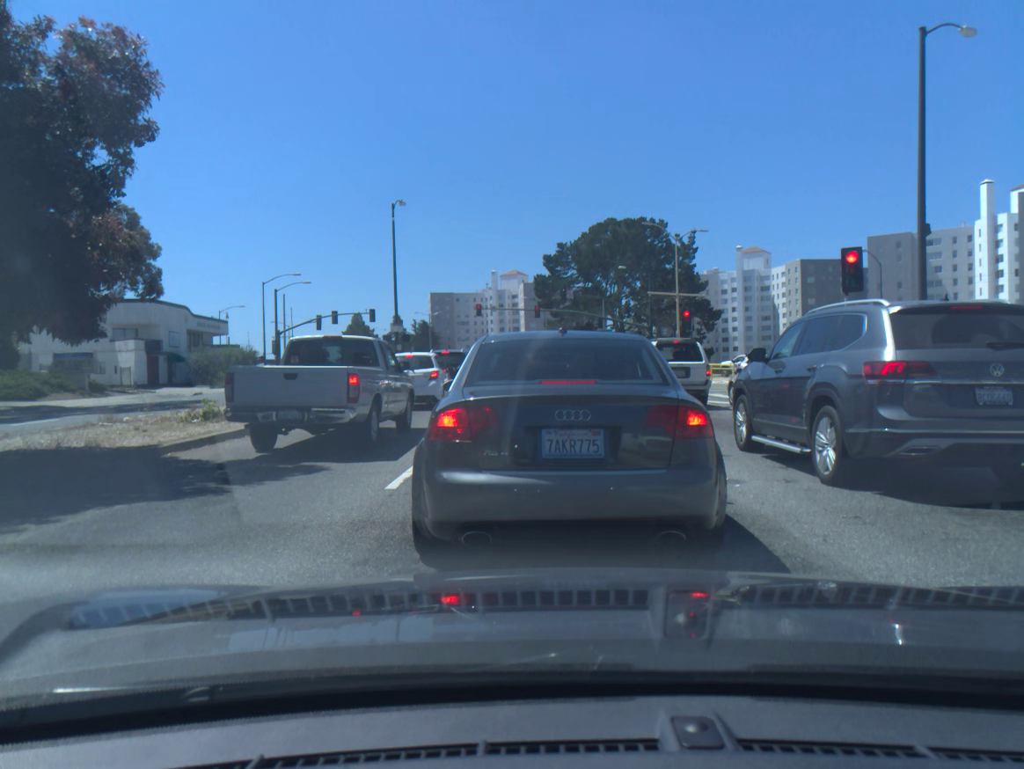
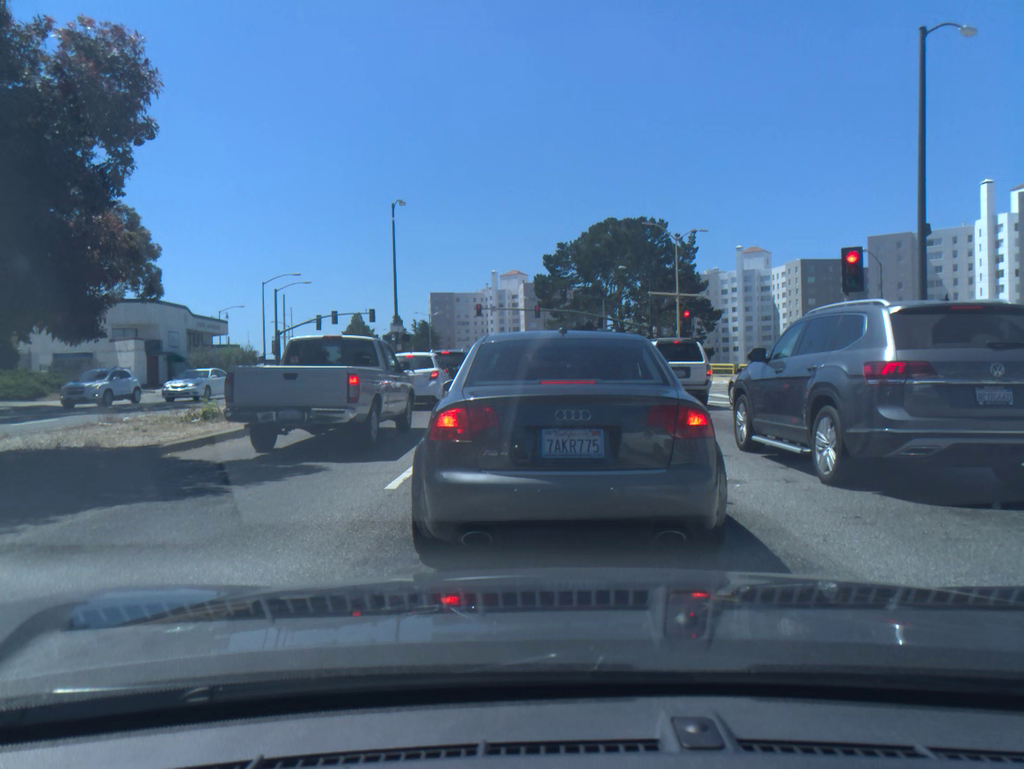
(0.0, 0.0) m; 0°
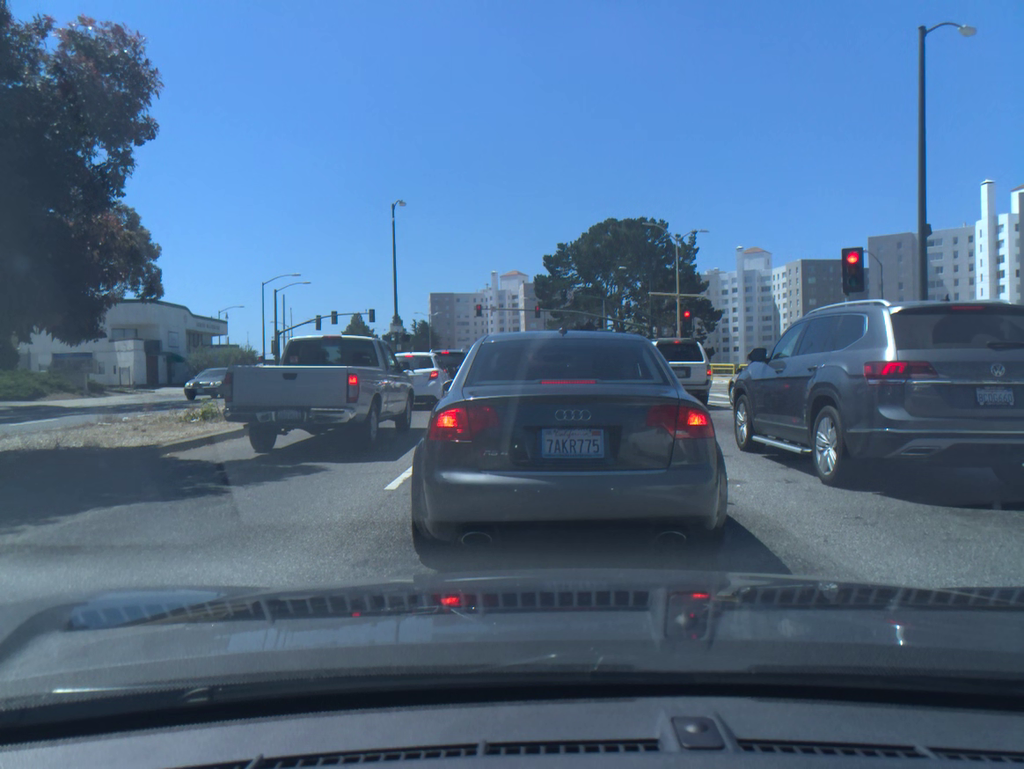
(0.0, 0.0) m; 0°
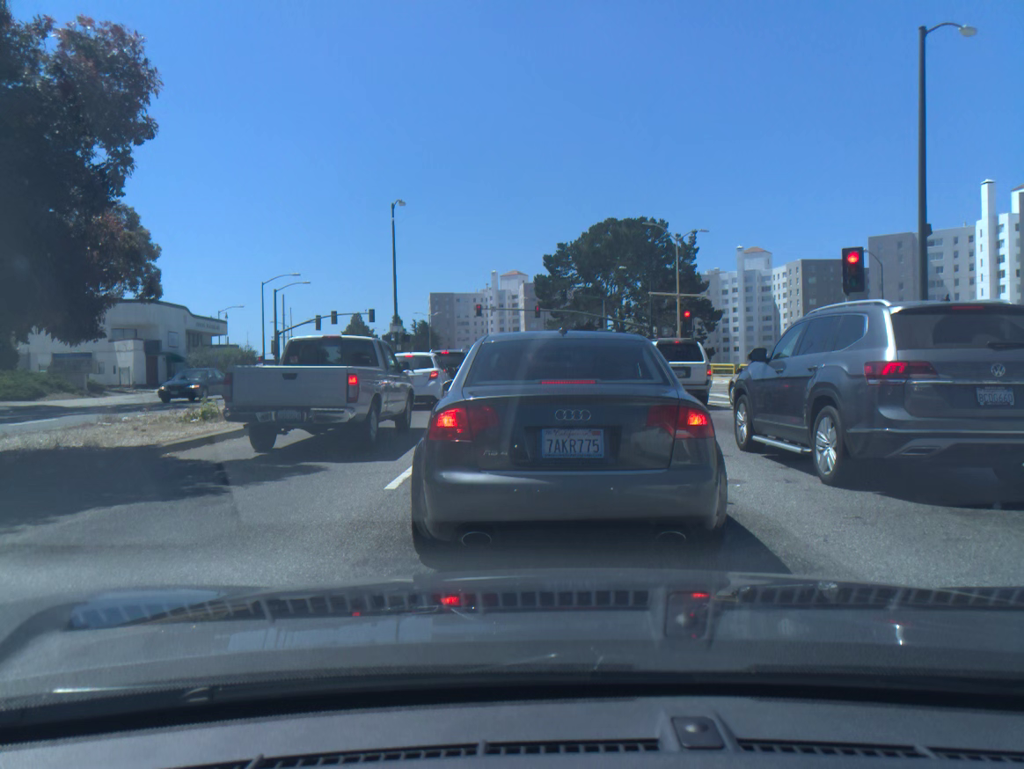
(0.0, 0.0) m; 0°
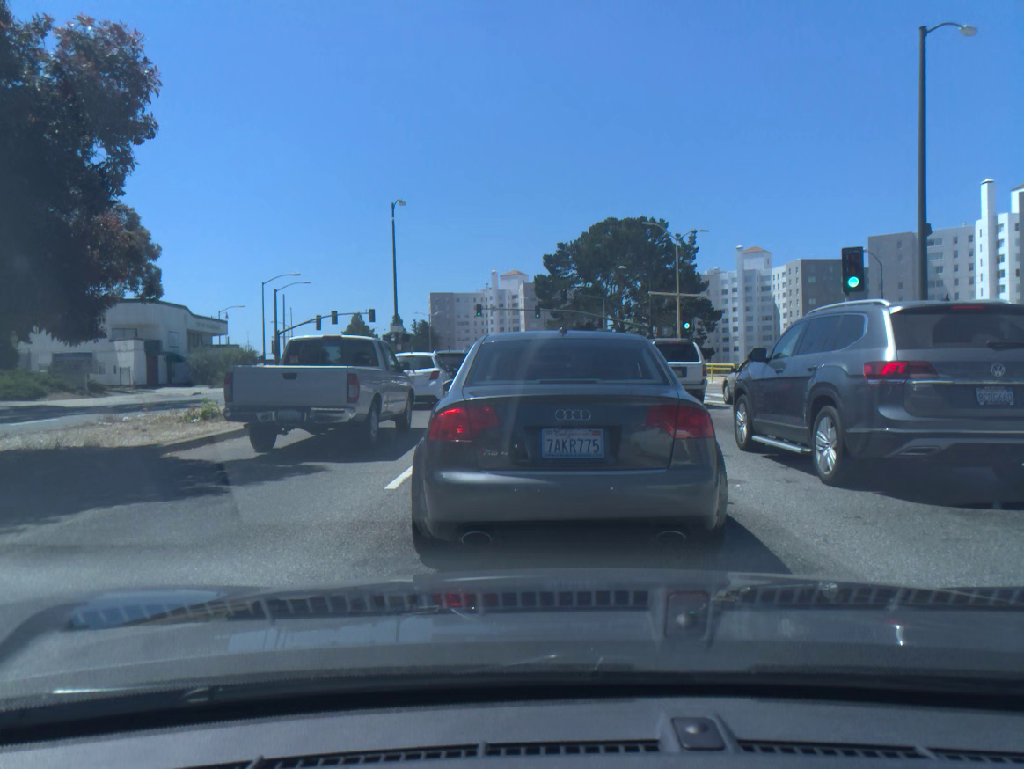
(0.0, 0.0) m; 0°
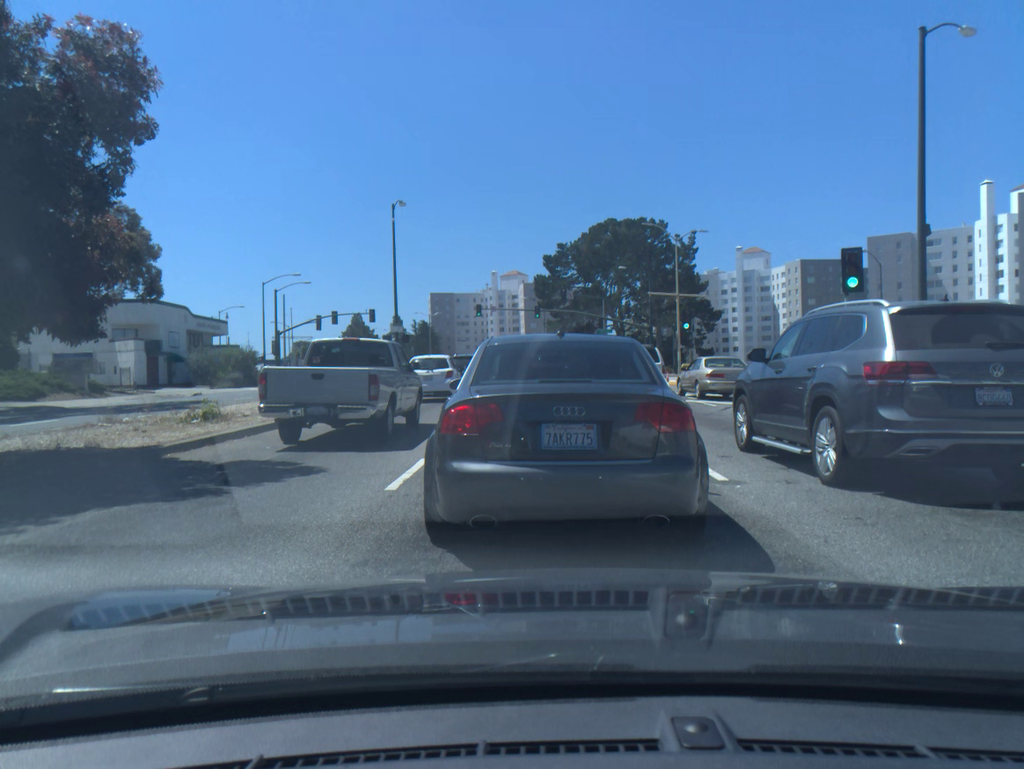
(0.0, 0.0) m; 0°
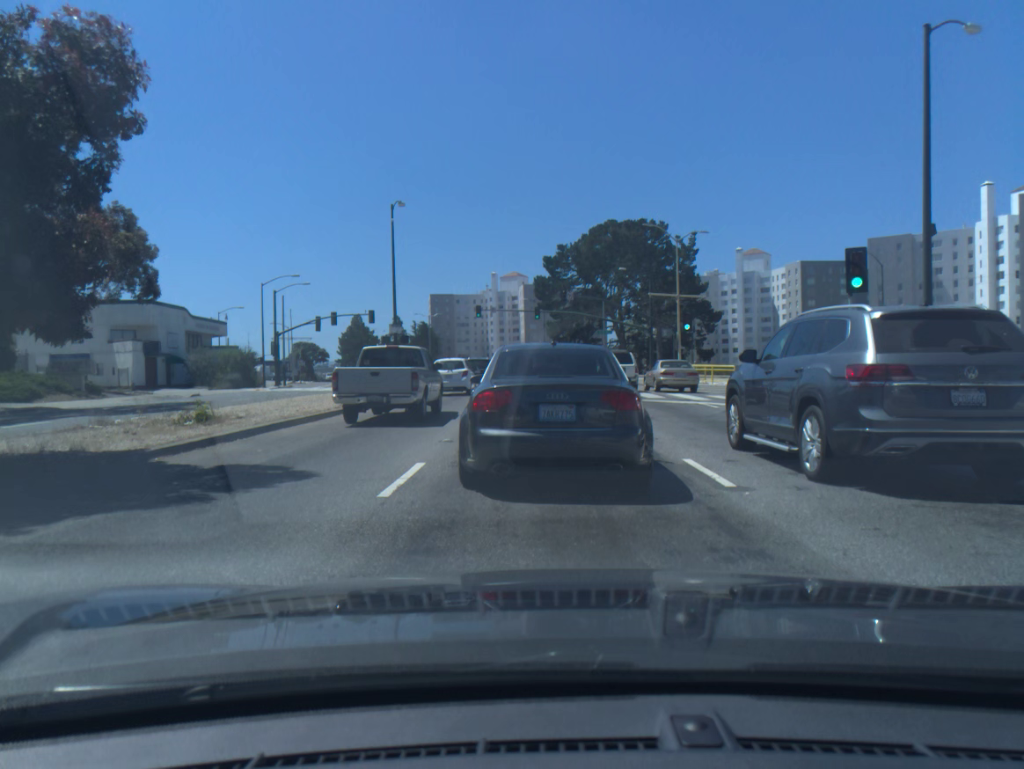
(0.0, +0.3) m; 0°
